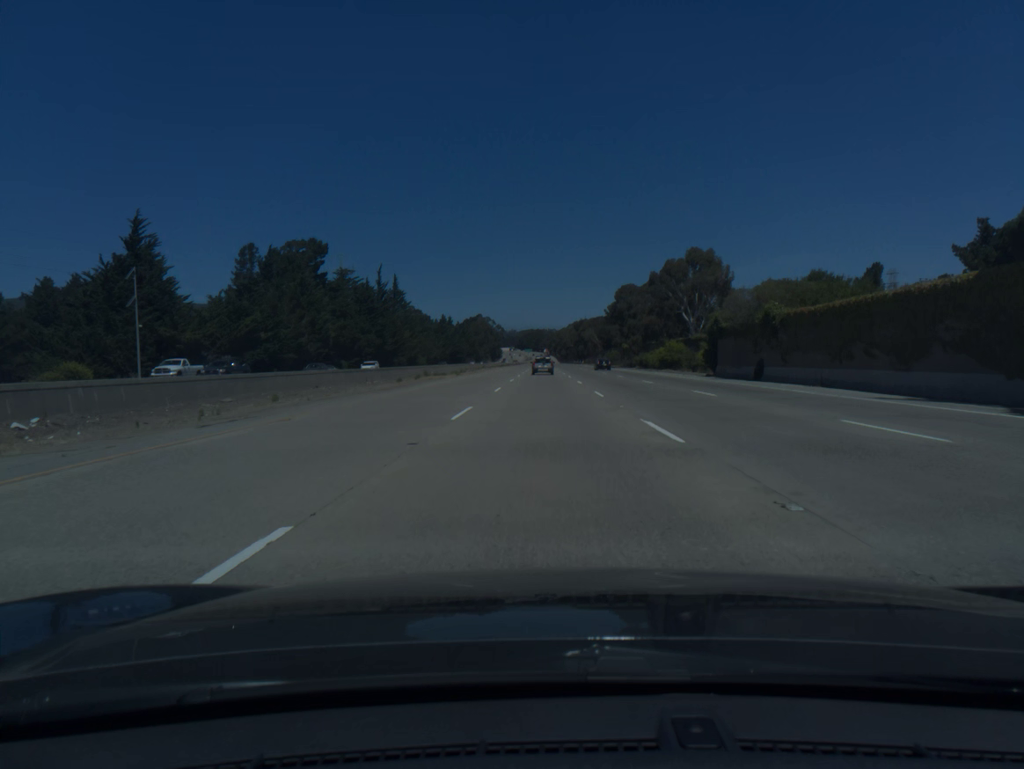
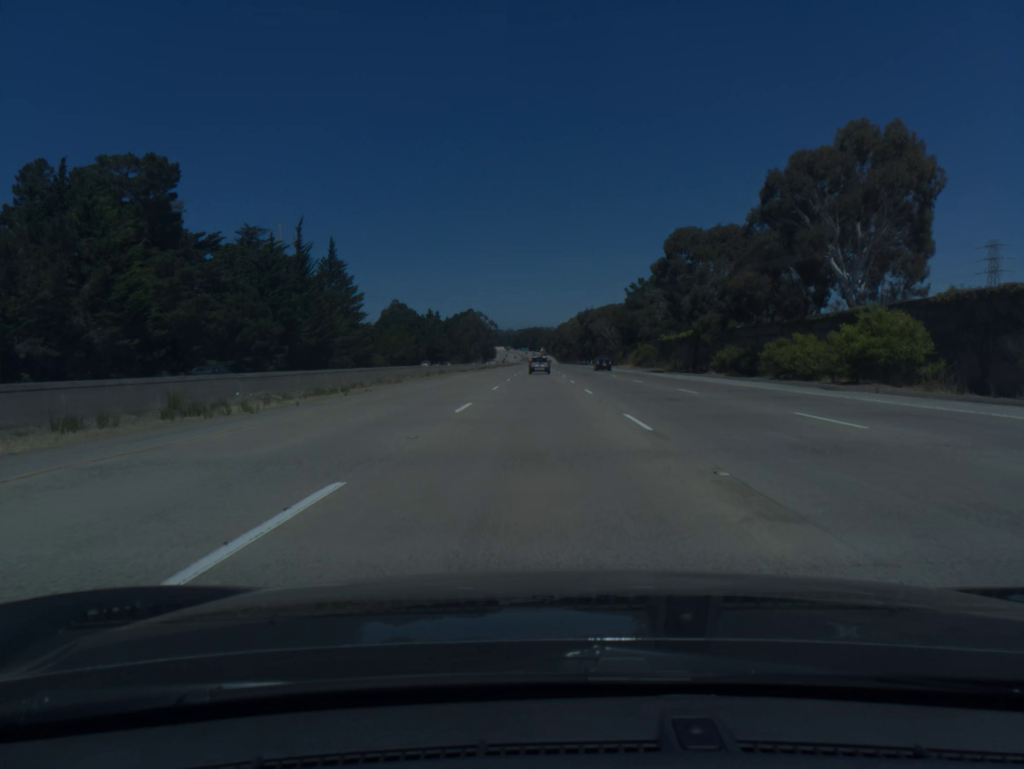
(+0.2, +56.3) m; 0°
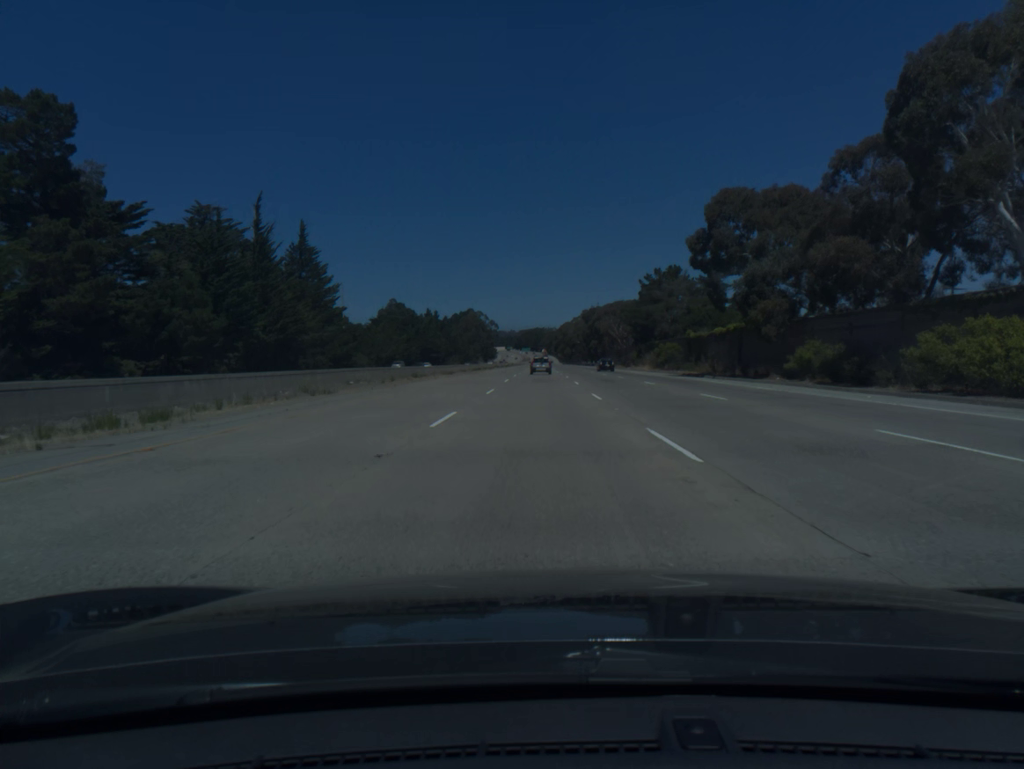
(0.0, +18.8) m; 0°
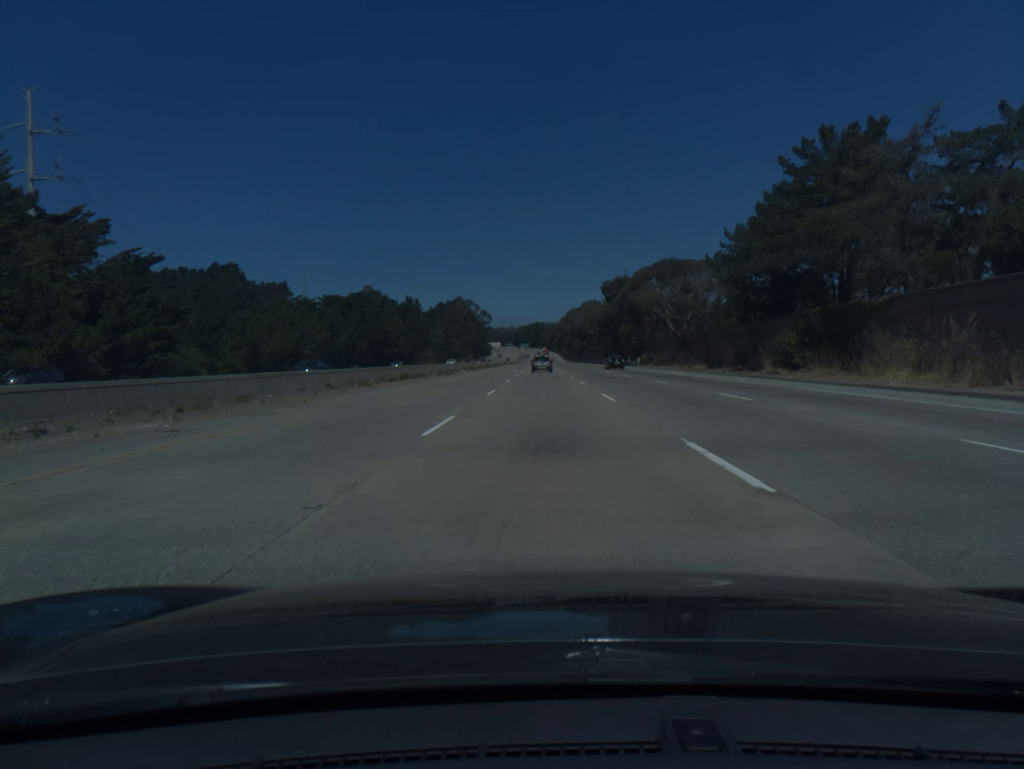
(-0.2, +75.3) m; 0°
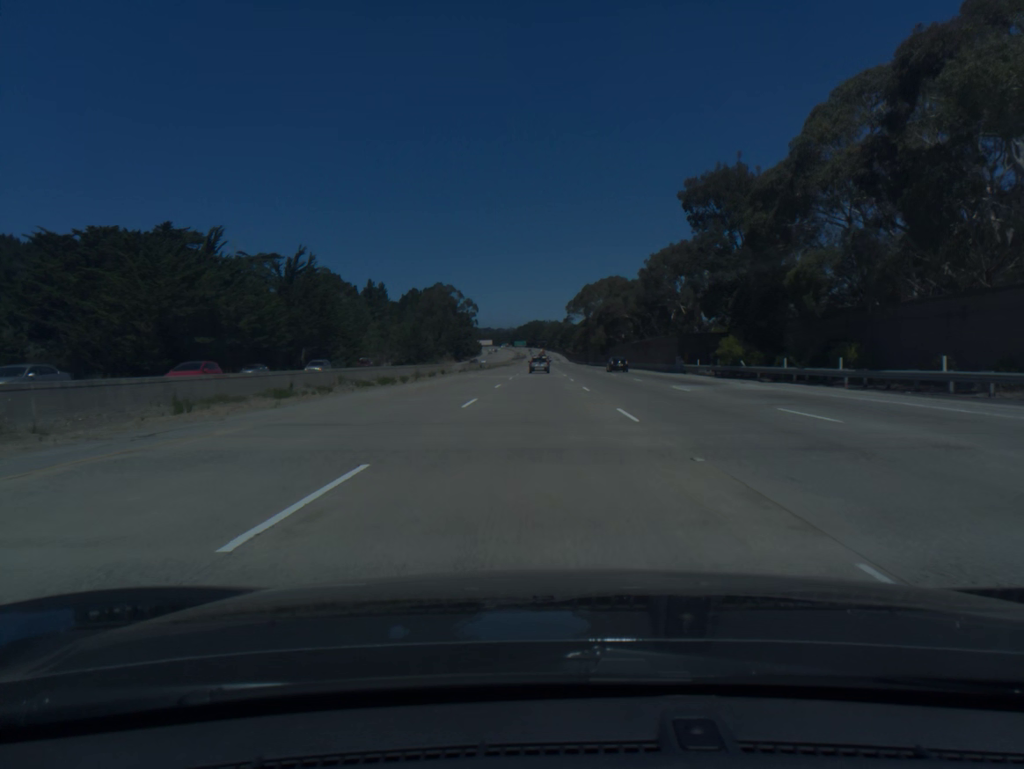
(+0.2, +94.5) m; 0°
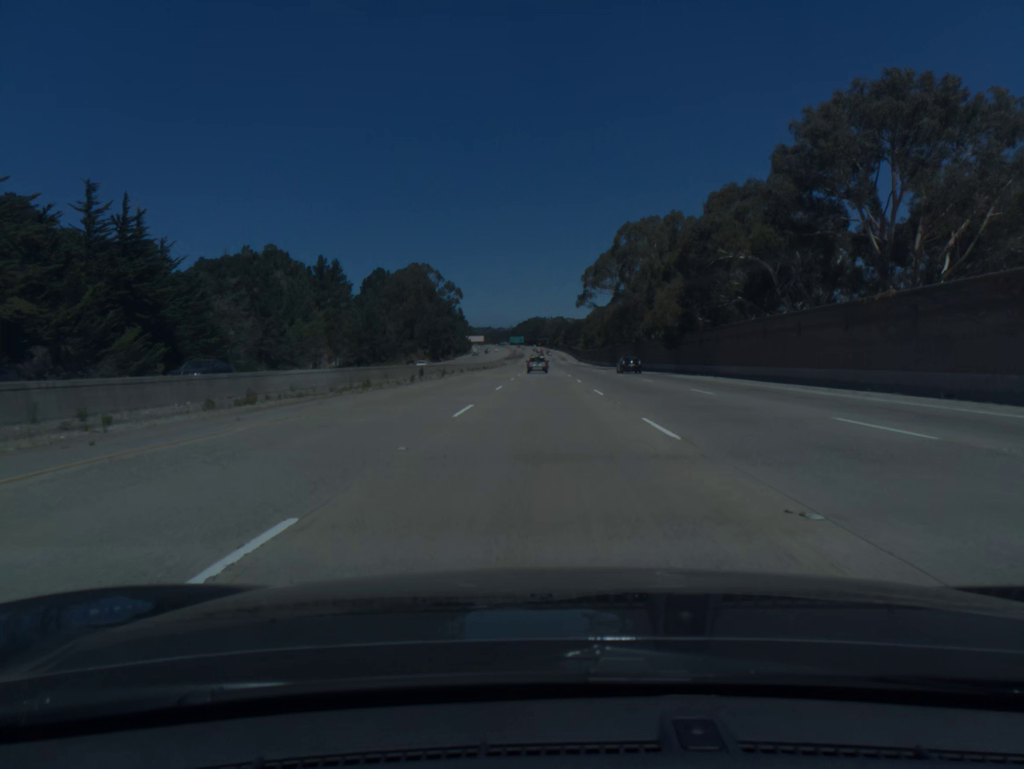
(-0.2, +76.1) m; 0°
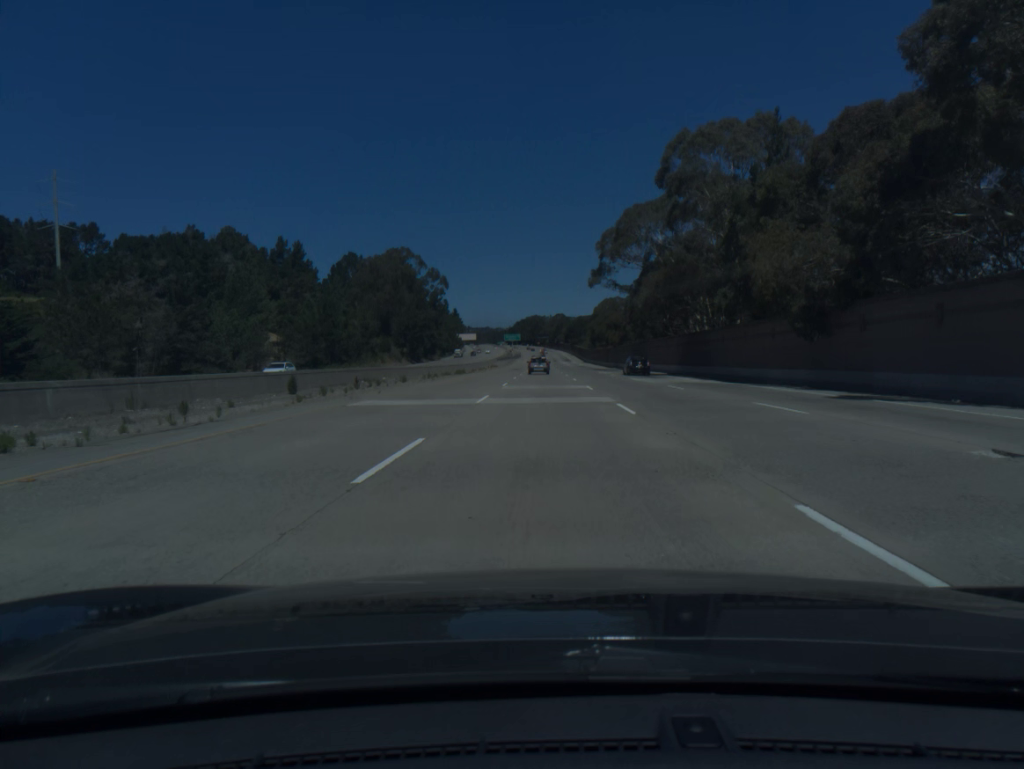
(0.0, +38.2) m; 0°
